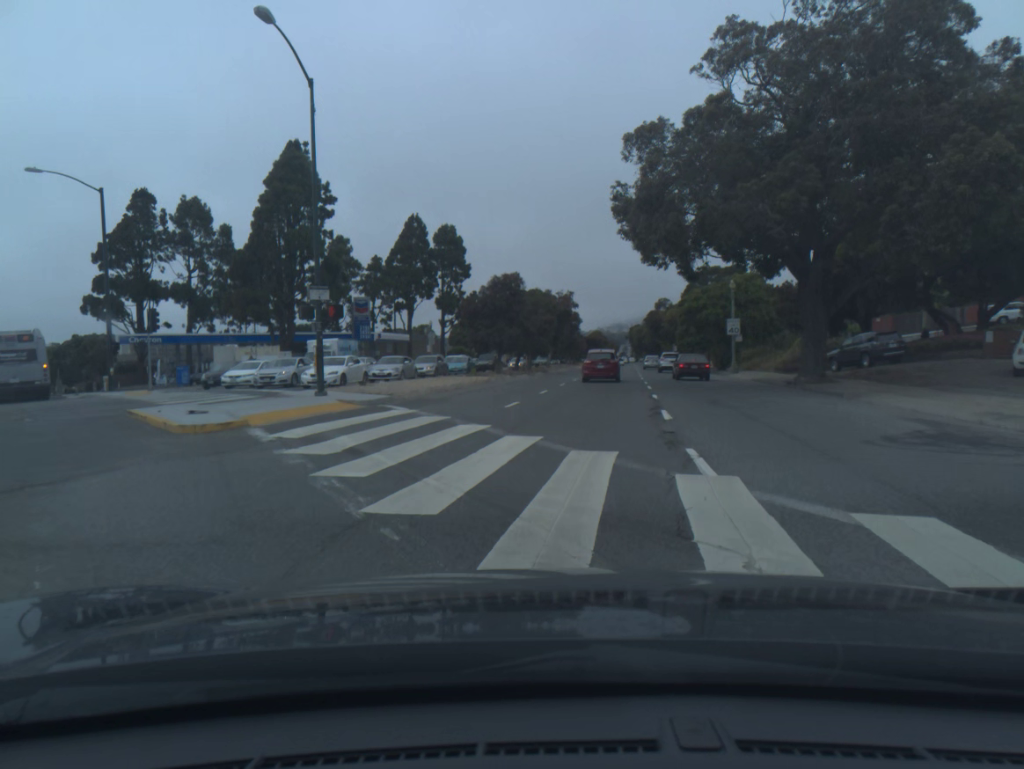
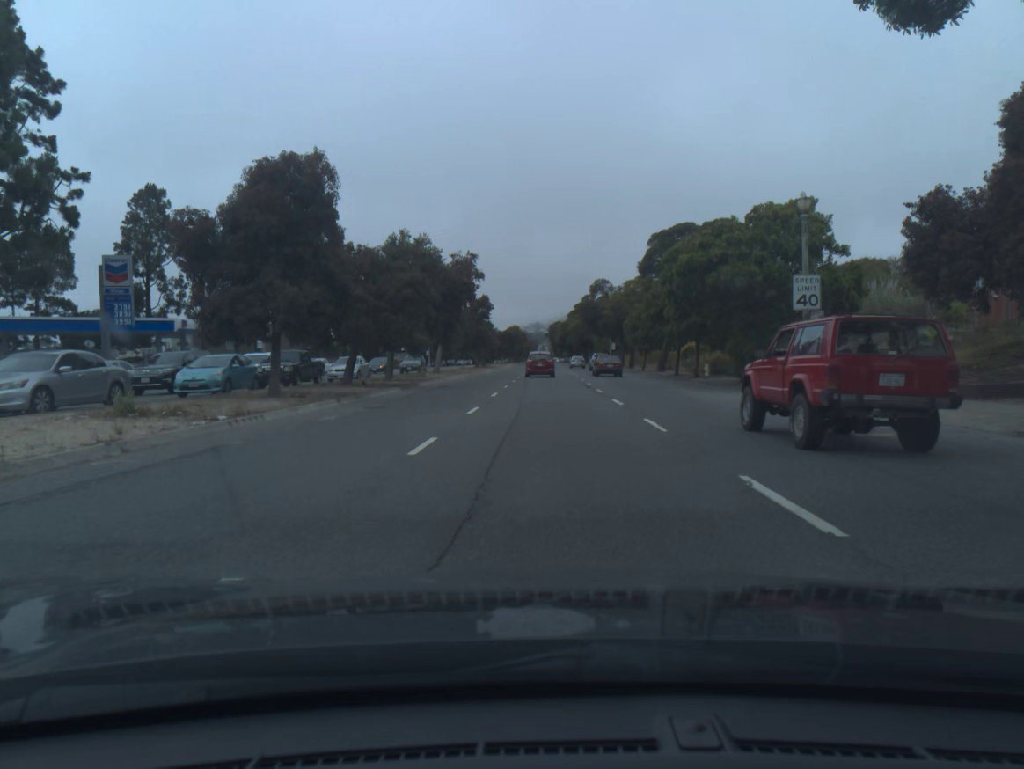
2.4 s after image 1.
(+1.9, +31.0) m; +6°
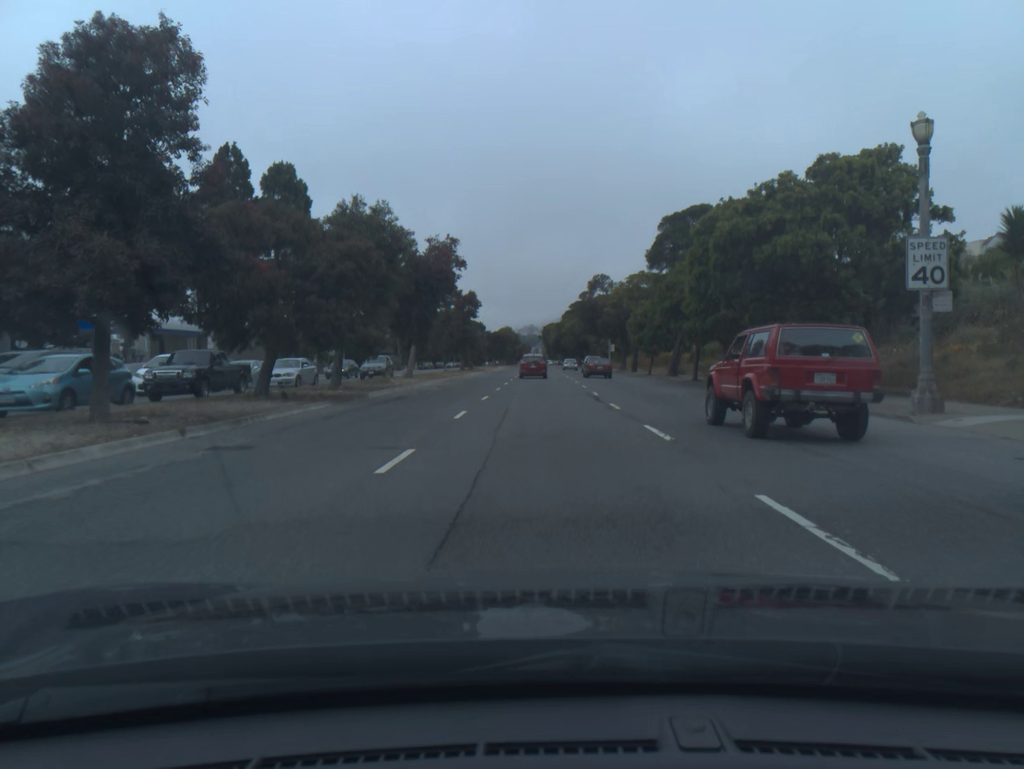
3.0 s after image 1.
(0.0, +8.5) m; +1°
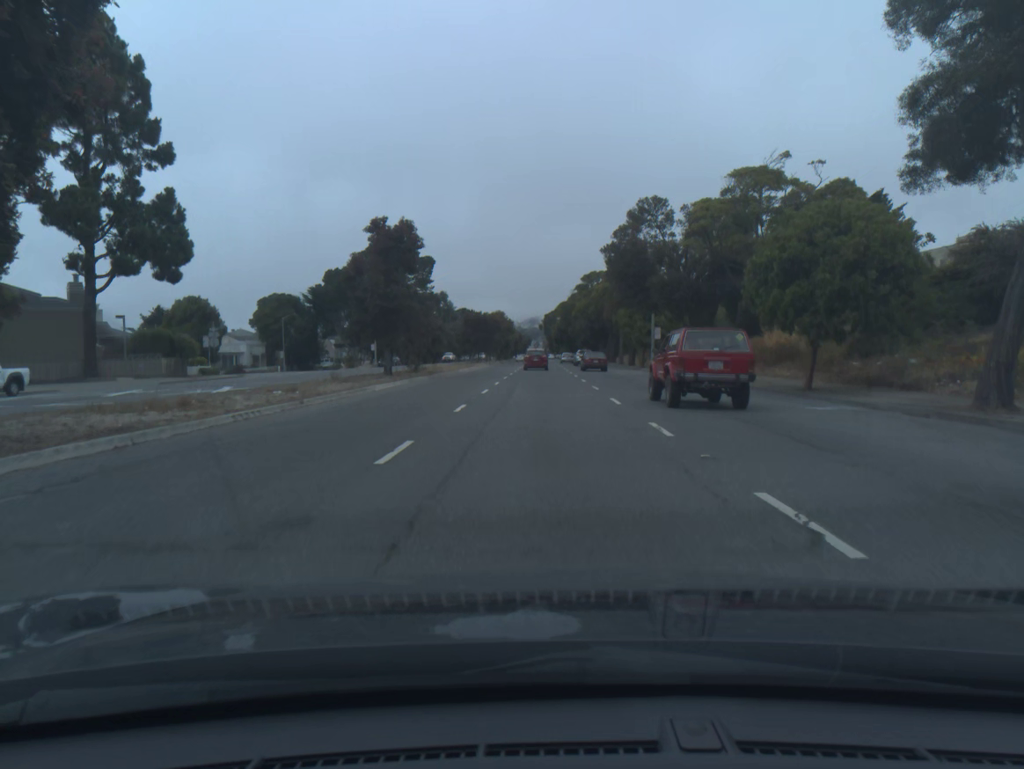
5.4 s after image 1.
(-0.1, +36.5) m; 0°
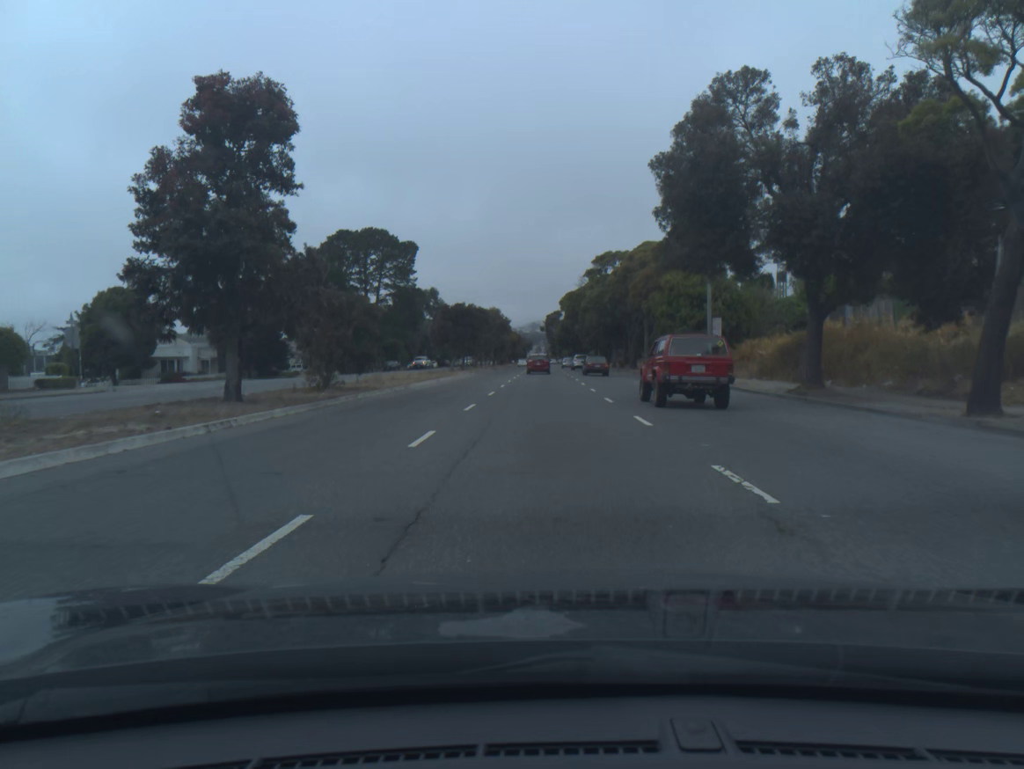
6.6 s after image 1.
(0.0, +19.6) m; 0°
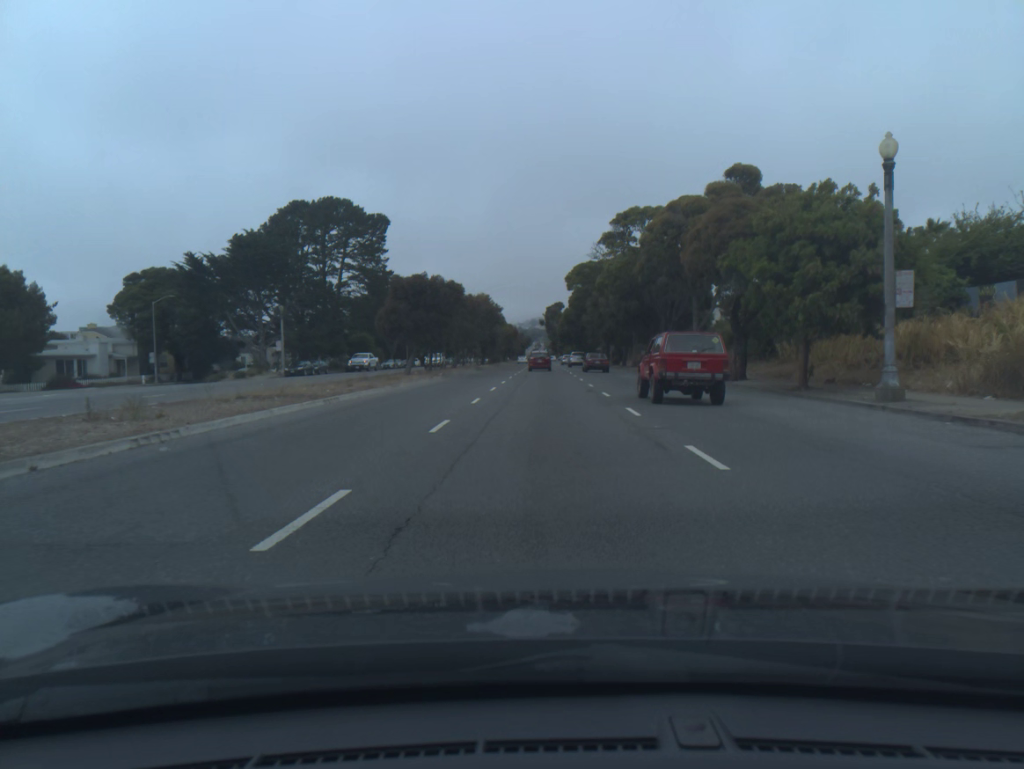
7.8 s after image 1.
(0.0, +20.4) m; 0°
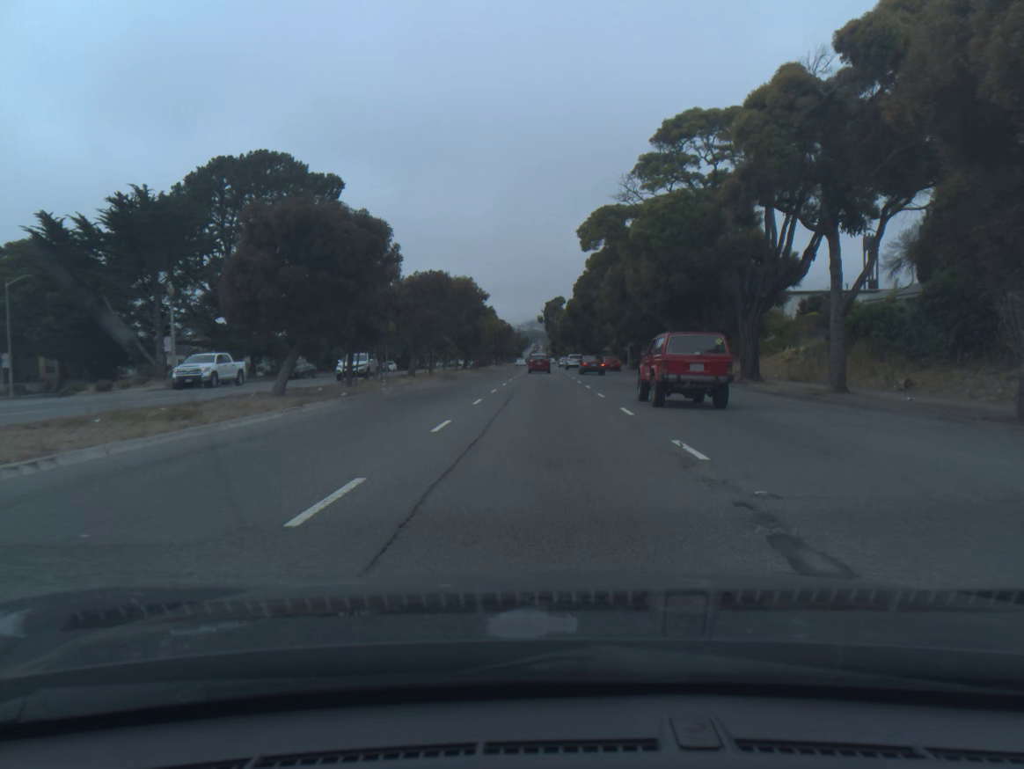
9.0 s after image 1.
(0.0, +21.2) m; 0°
